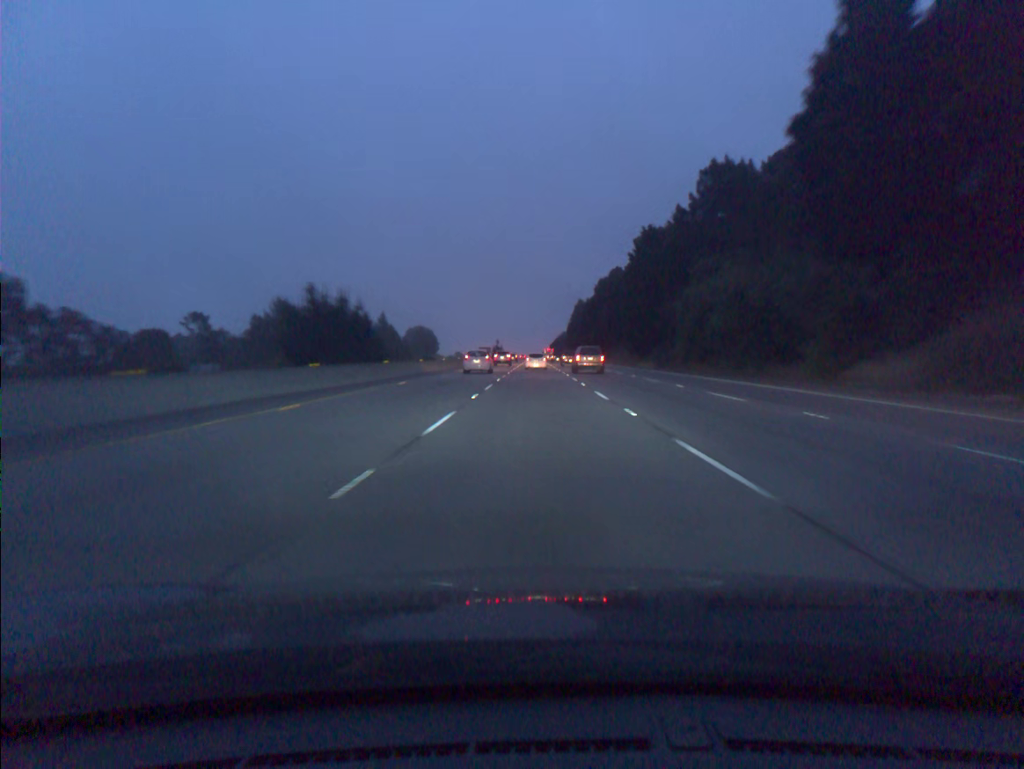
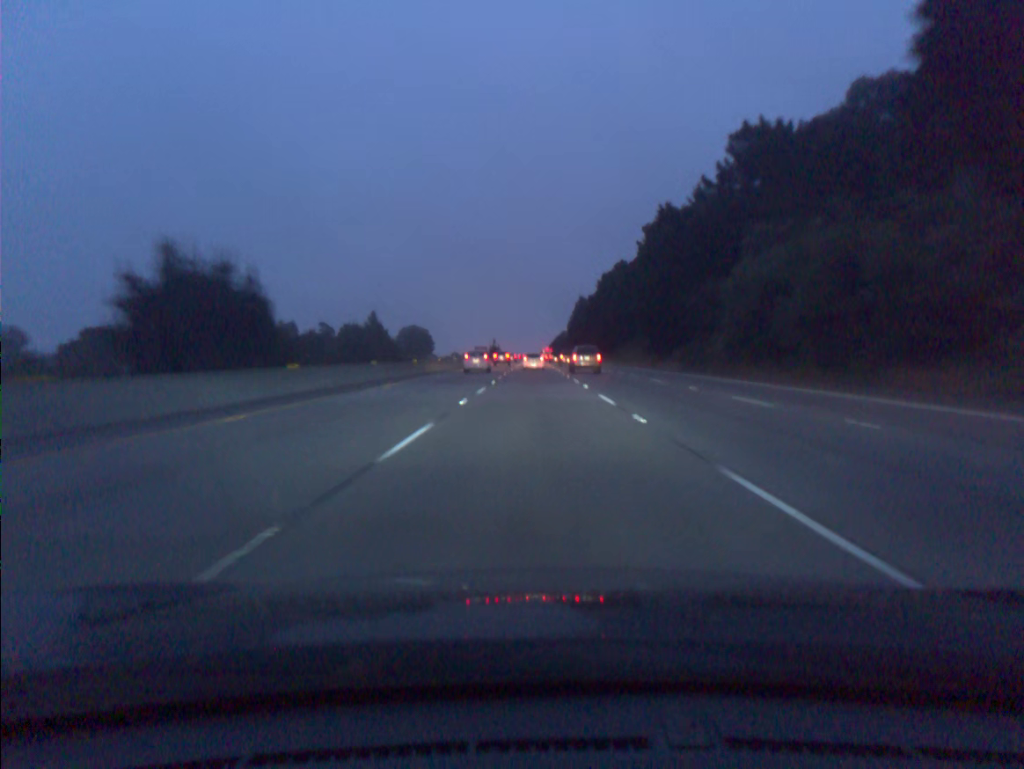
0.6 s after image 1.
(0.0, +17.5) m; 0°
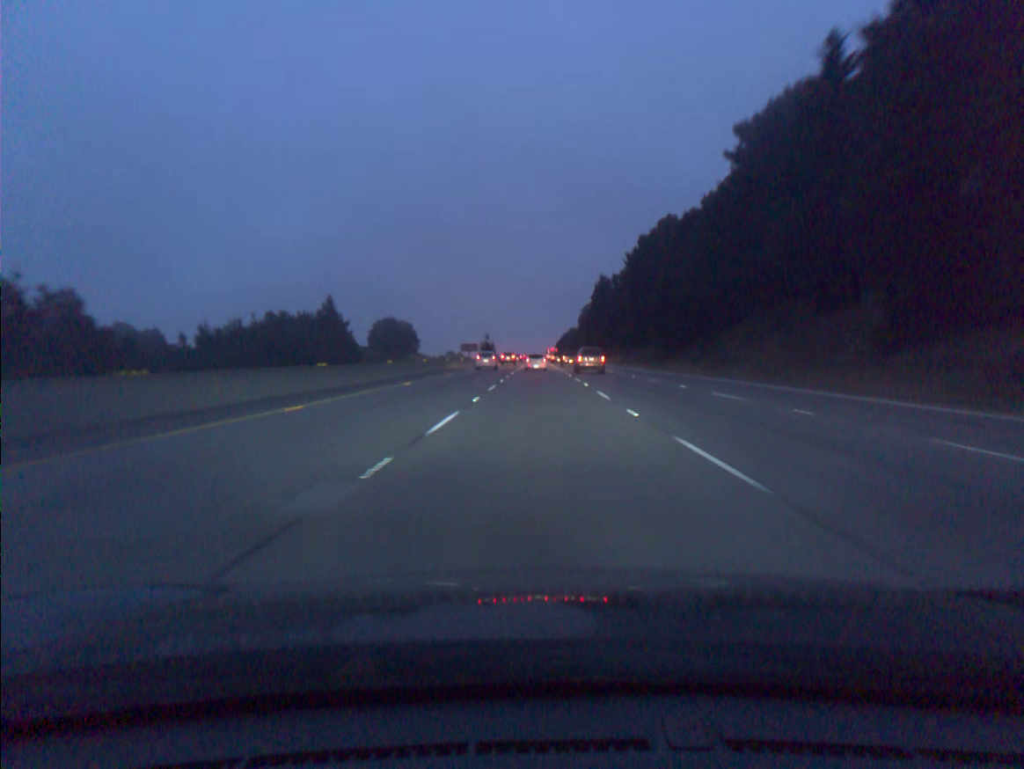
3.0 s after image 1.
(-0.3, +69.9) m; 0°
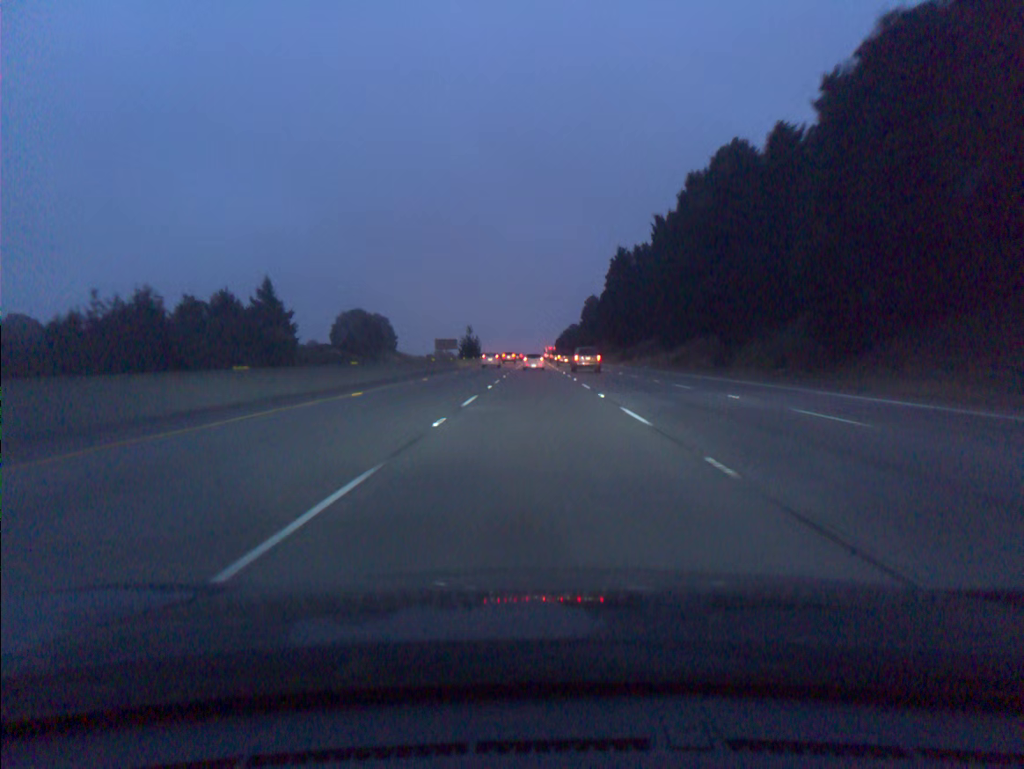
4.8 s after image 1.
(+0.1, +52.2) m; 0°
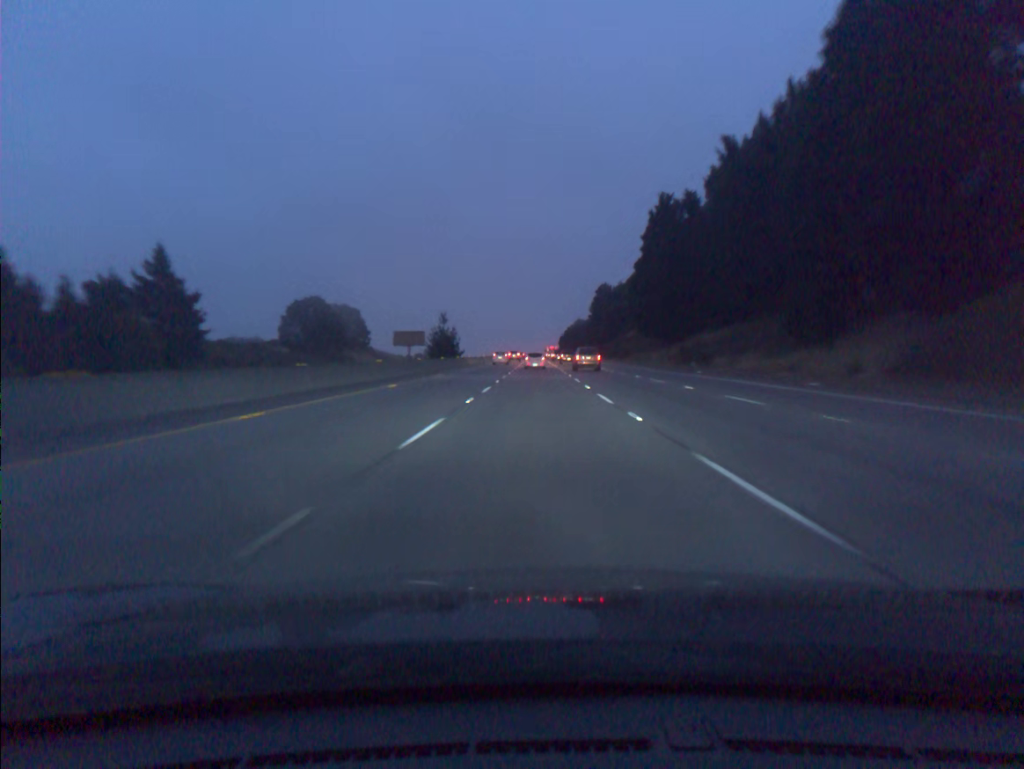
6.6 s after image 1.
(0.0, +52.2) m; 0°
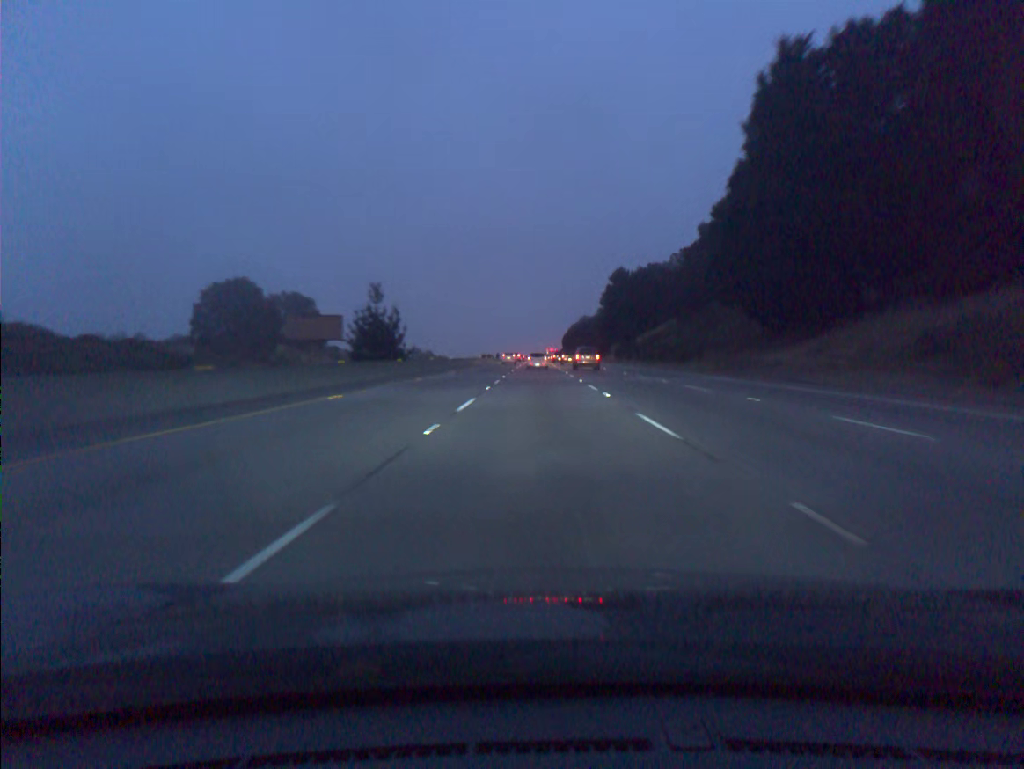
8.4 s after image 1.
(0.0, +52.4) m; 0°
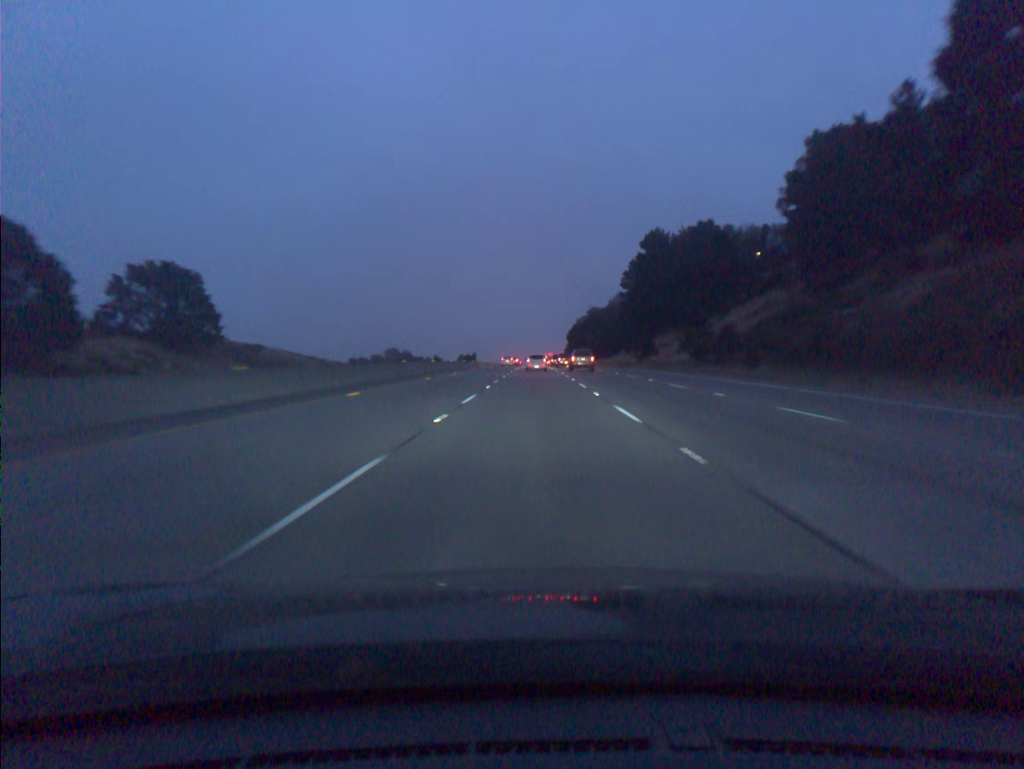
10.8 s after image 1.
(+0.1, +70.1) m; 0°
